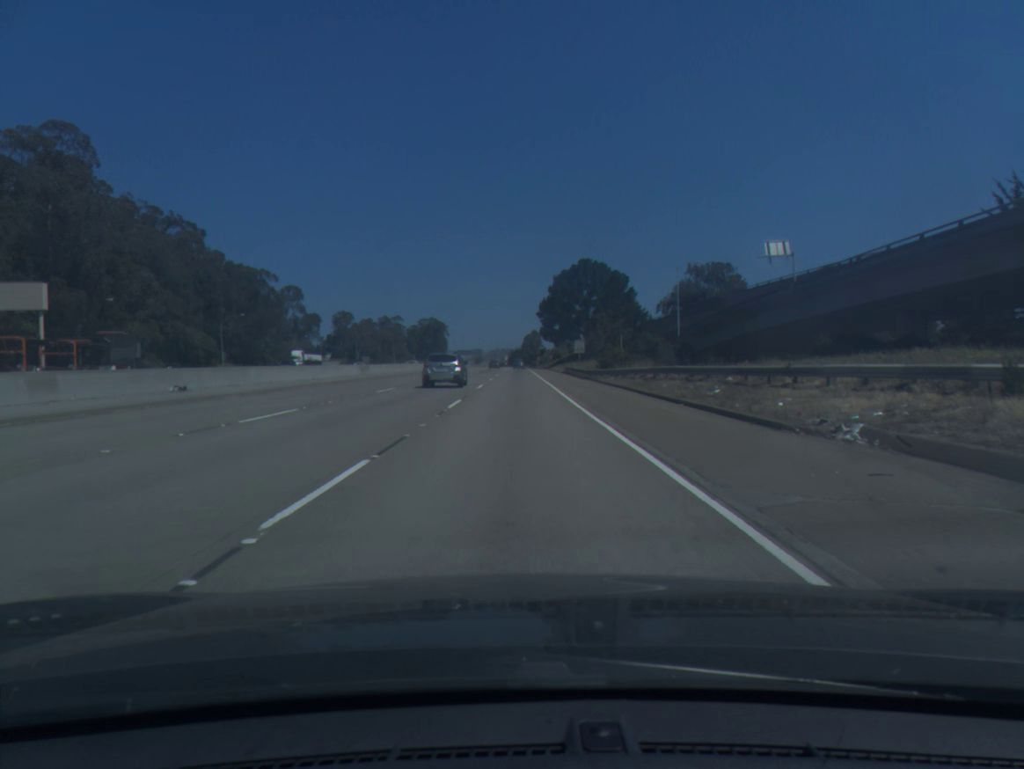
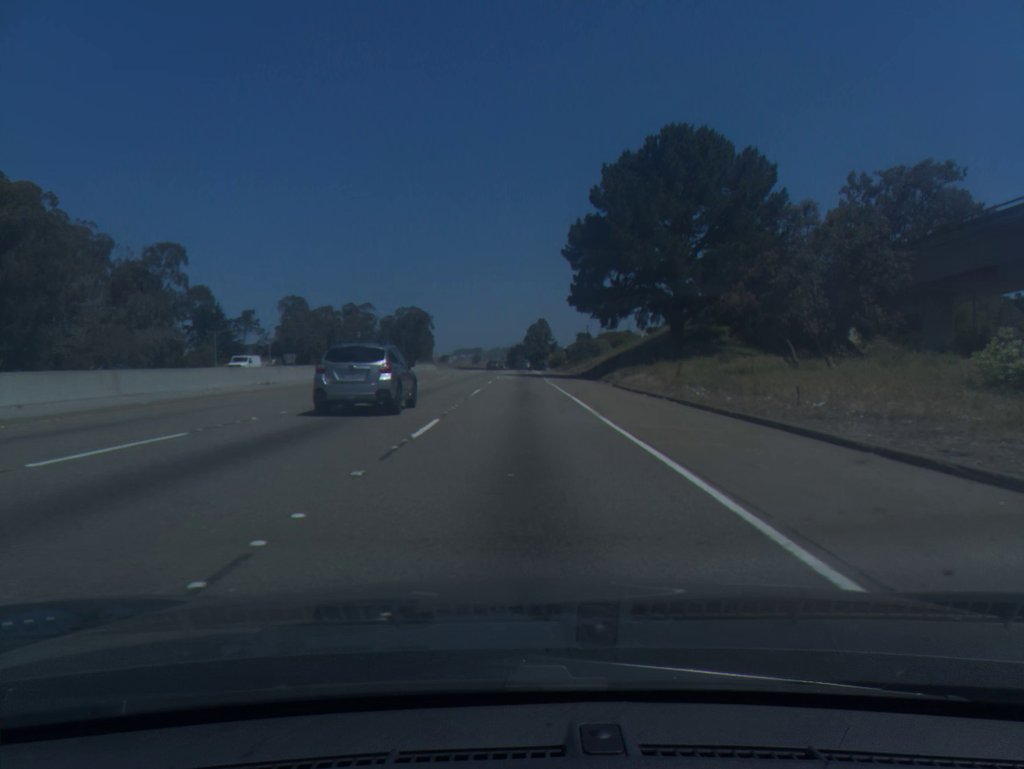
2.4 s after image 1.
(-0.3, +80.1) m; 0°
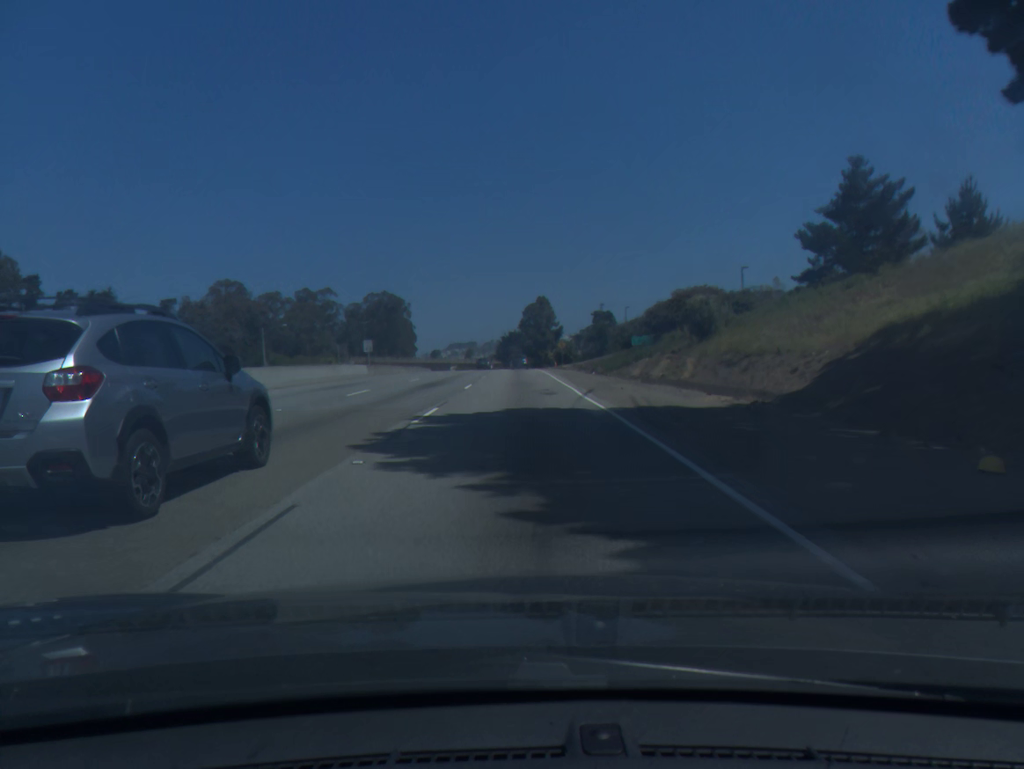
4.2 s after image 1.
(+0.1, +58.0) m; 0°
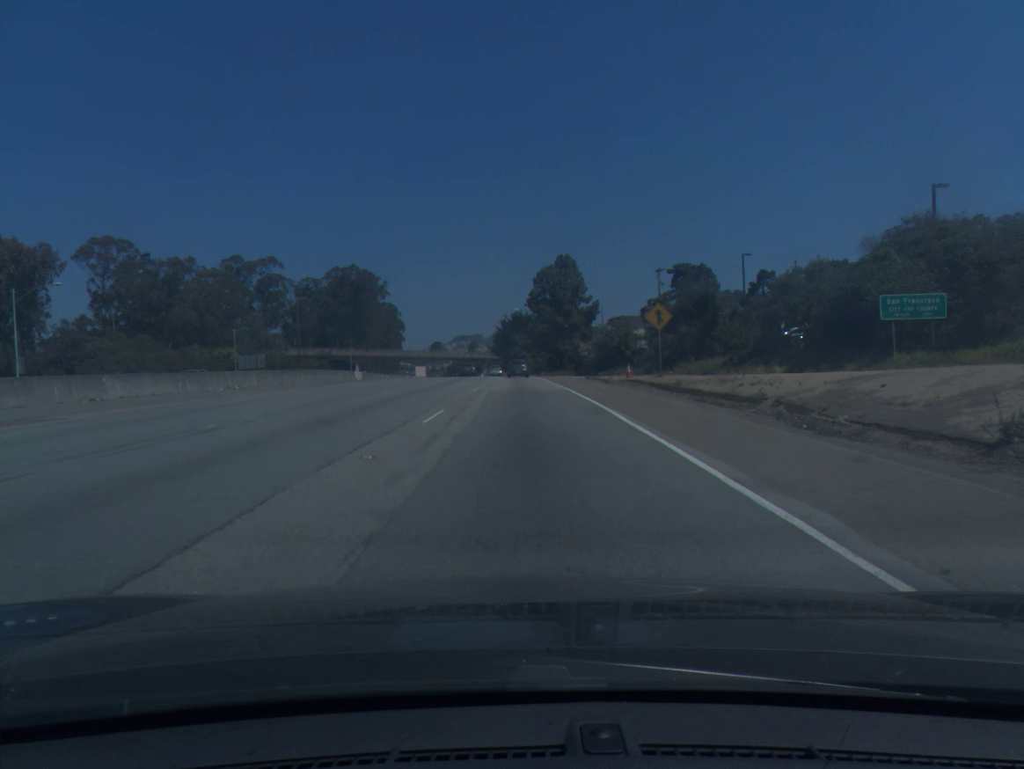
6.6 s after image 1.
(-0.3, +71.9) m; 0°
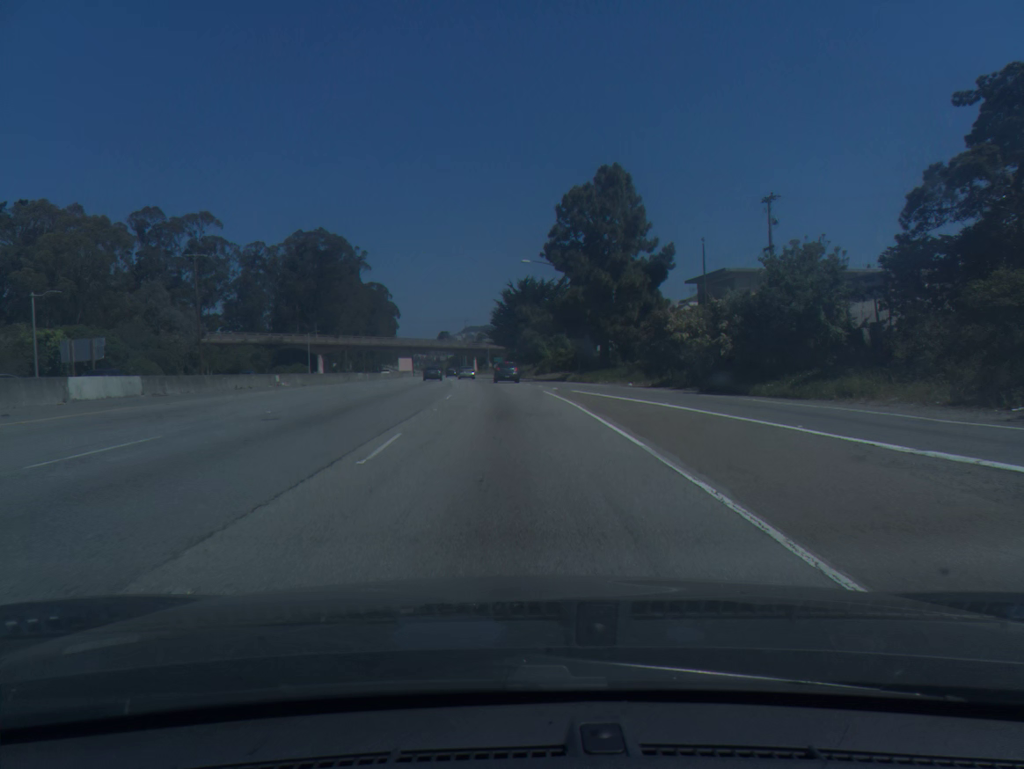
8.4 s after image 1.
(-0.1, +49.6) m; -1°
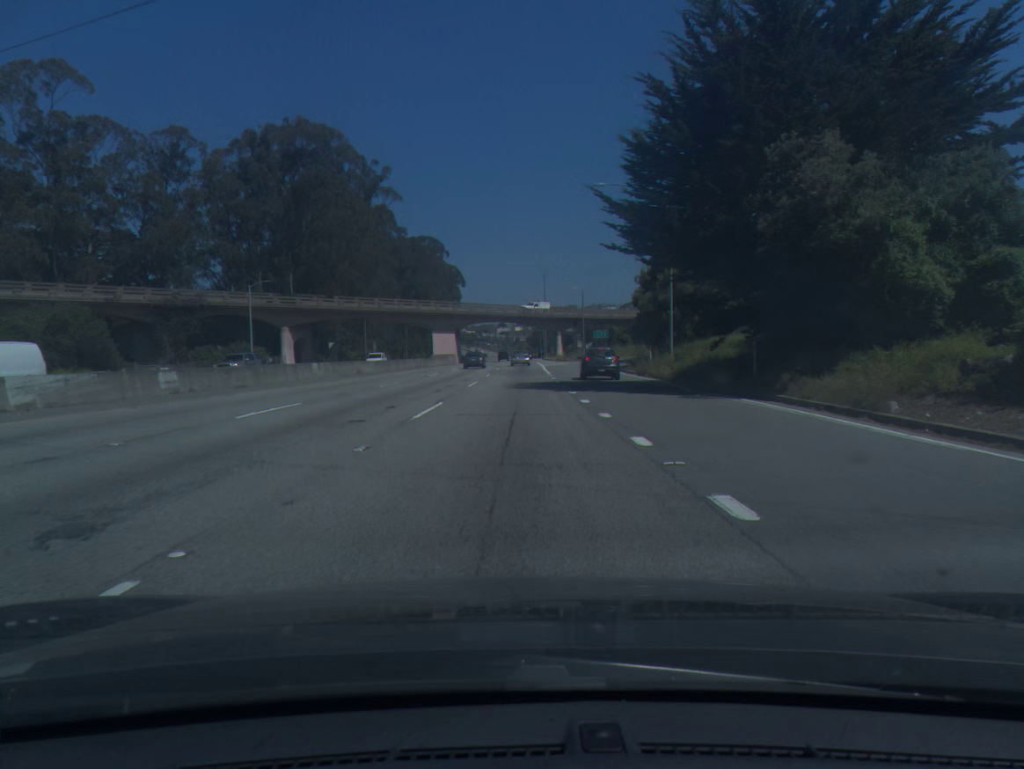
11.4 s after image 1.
(-4.4, +76.1) m; -6°
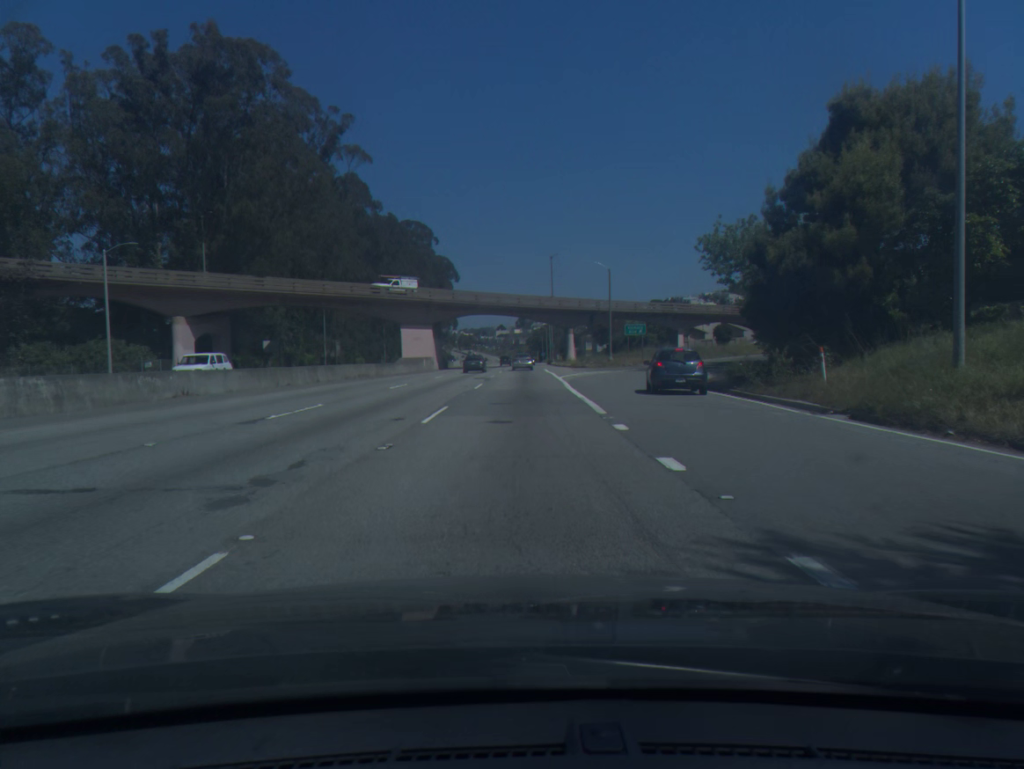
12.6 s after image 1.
(-0.1, +29.1) m; 0°
